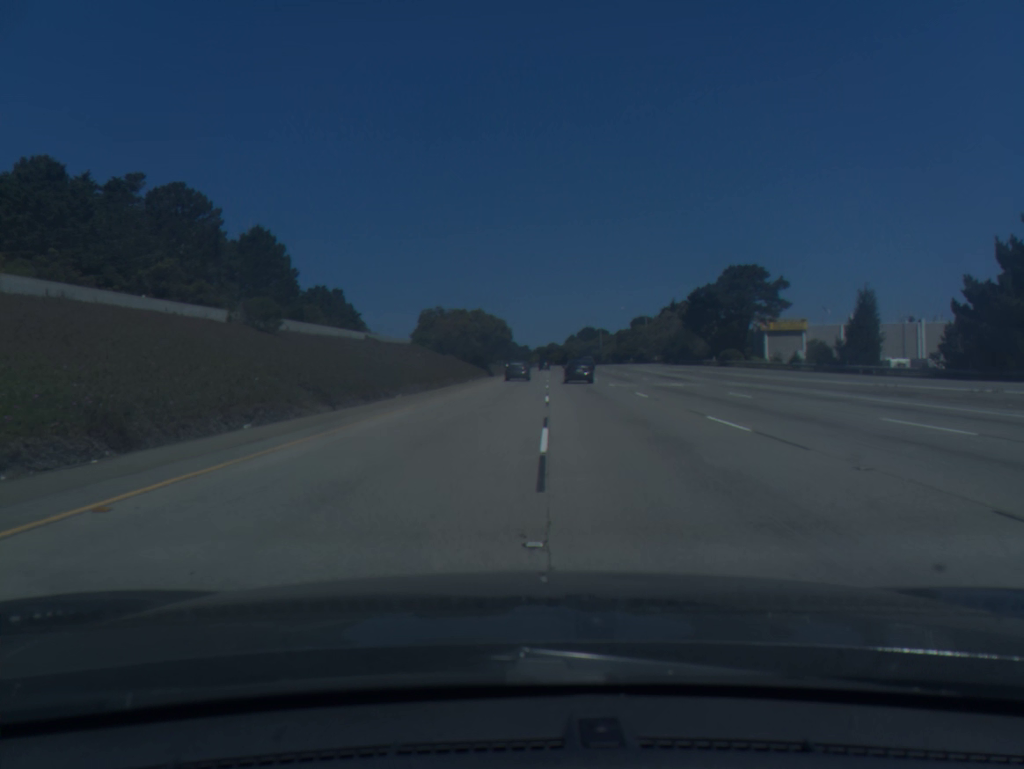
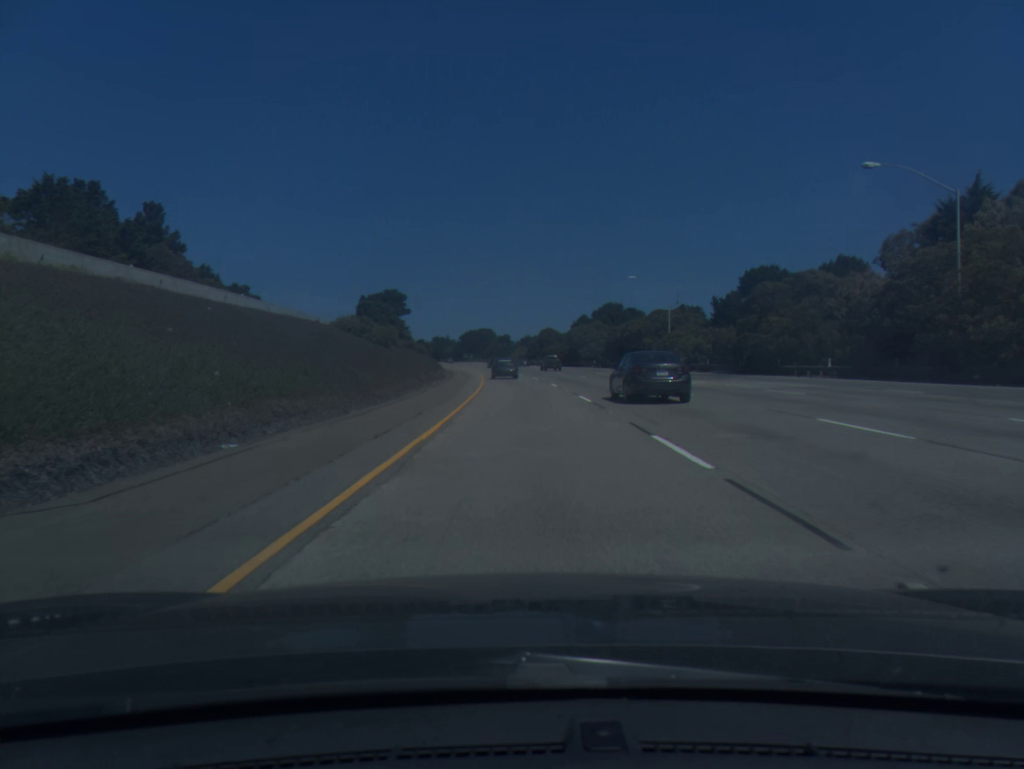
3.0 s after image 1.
(+1.6, +104.2) m; +1°
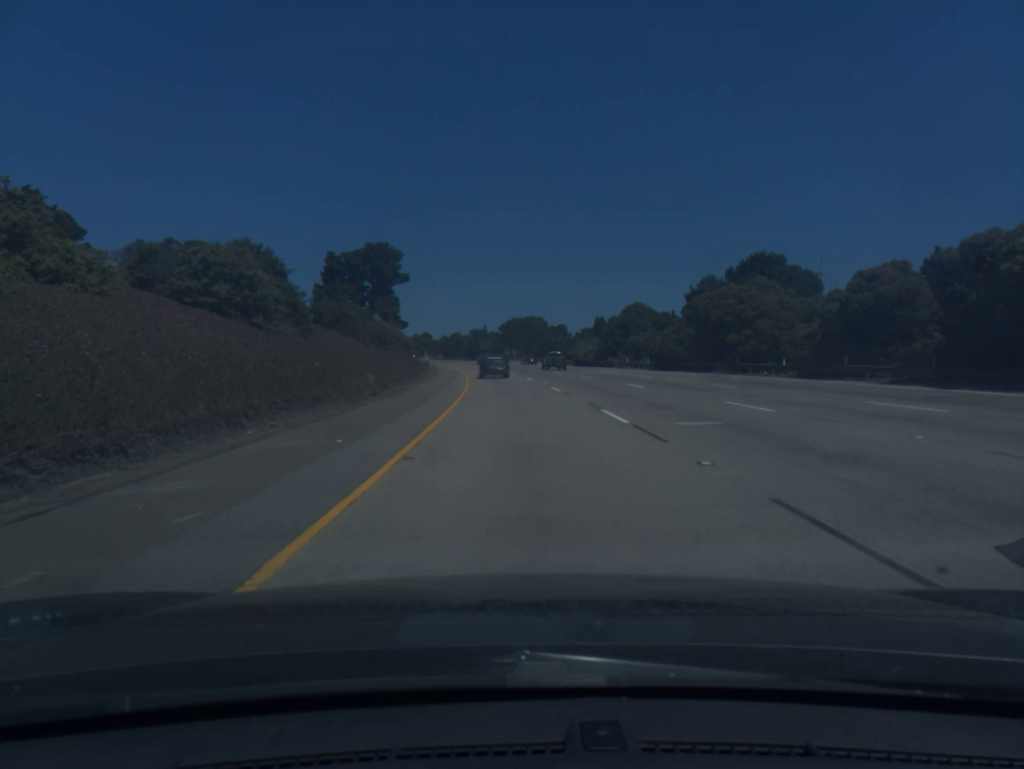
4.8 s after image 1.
(-1.7, +66.8) m; -4°
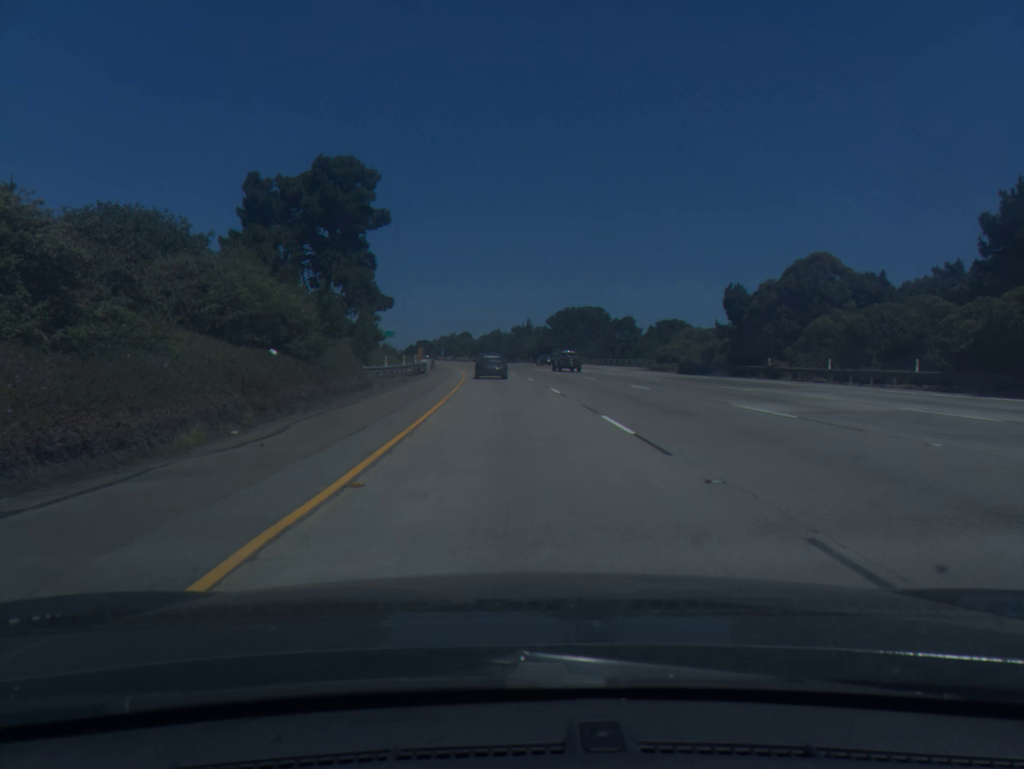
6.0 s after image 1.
(-1.4, +45.7) m; -3°
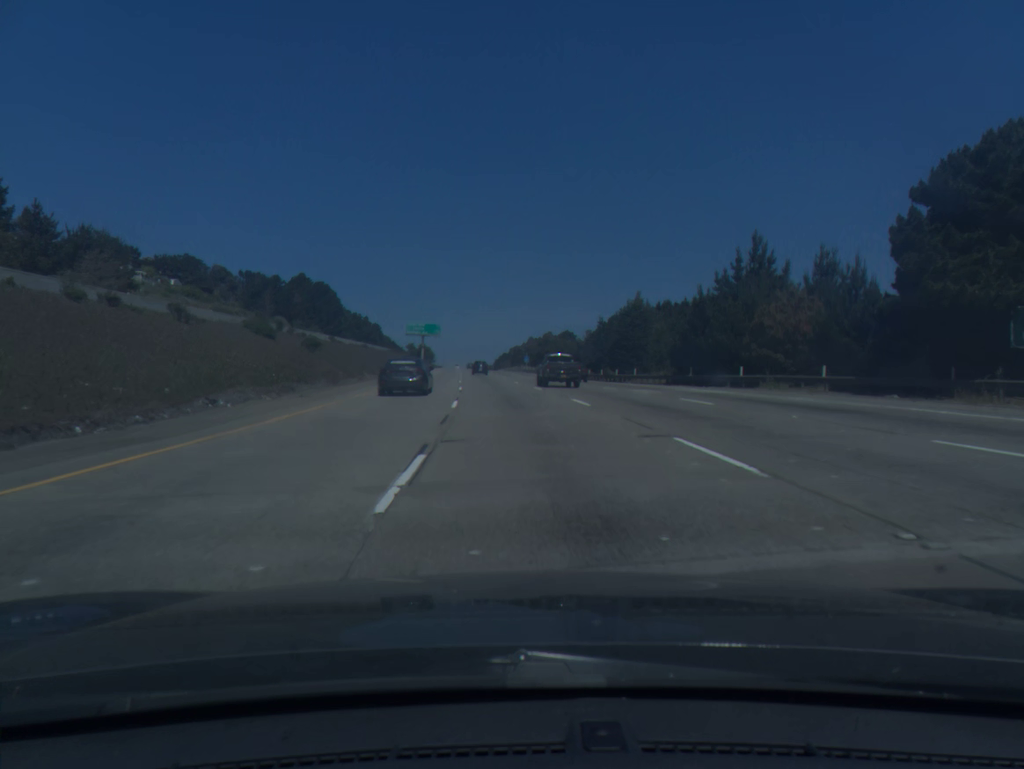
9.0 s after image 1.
(-6.3, +116.9) m; -7°
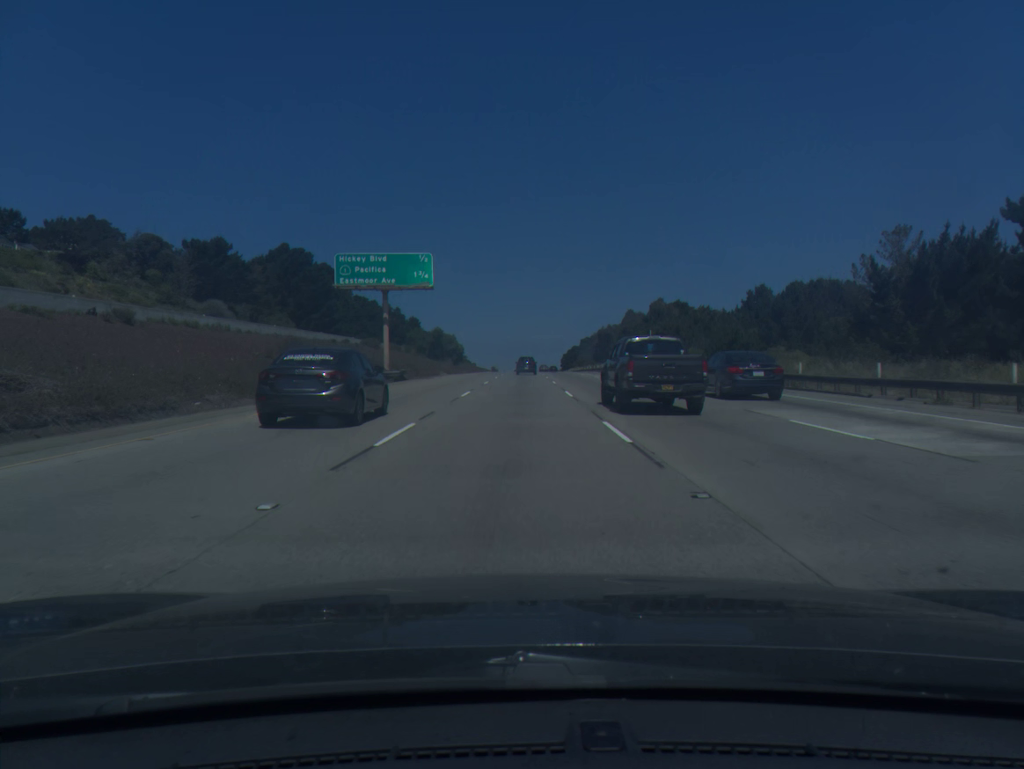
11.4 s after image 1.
(-5.4, +96.8) m; -5°
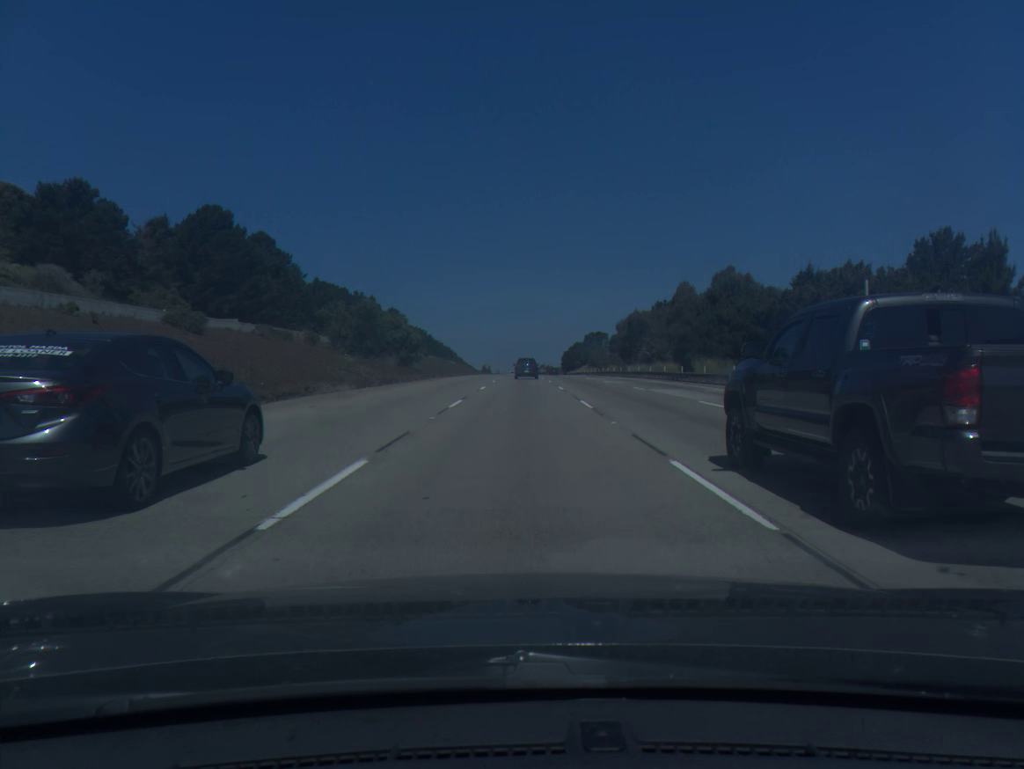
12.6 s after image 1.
(+0.1, +49.5) m; 0°
